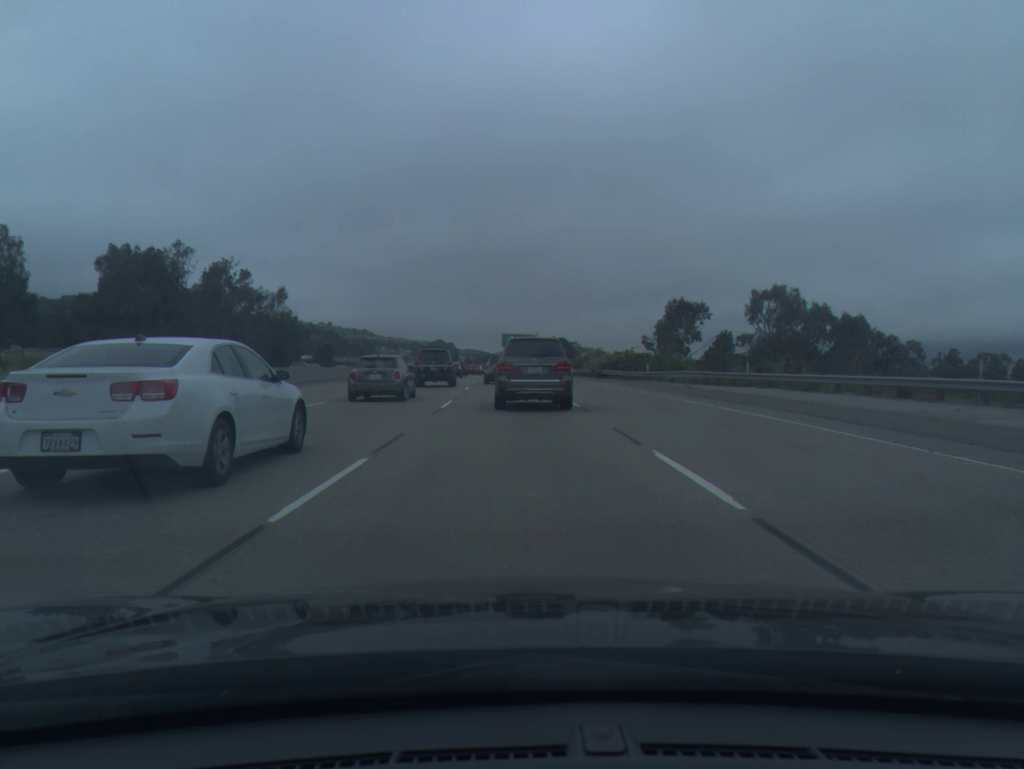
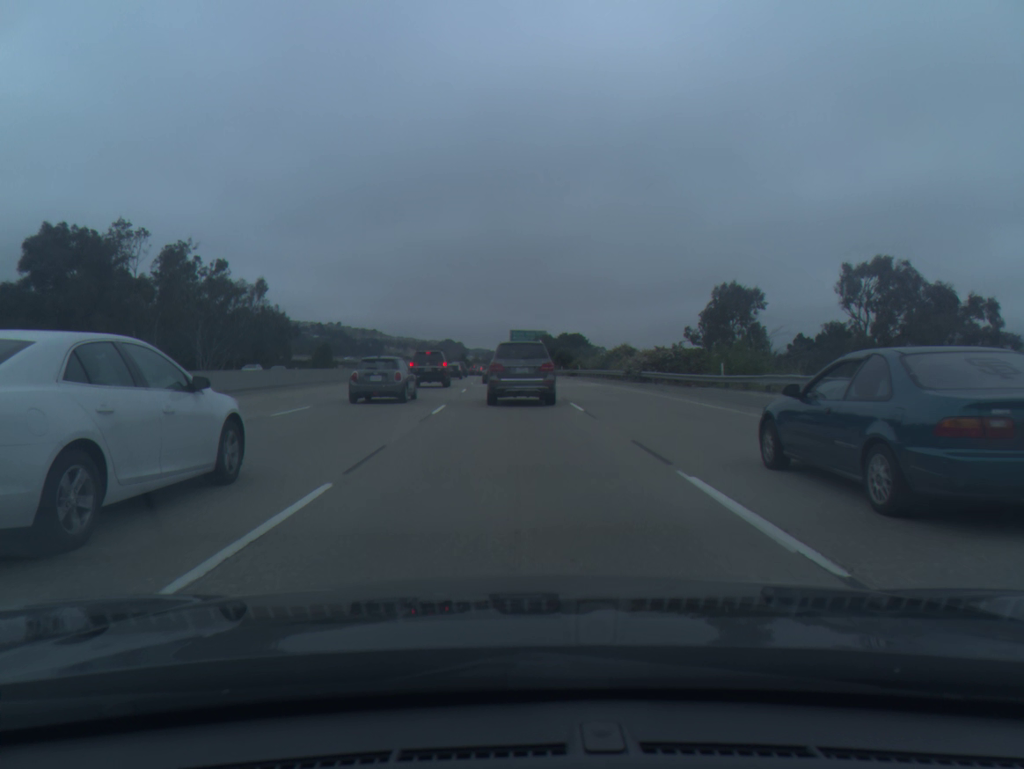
(0.0, +16.6) m; 0°
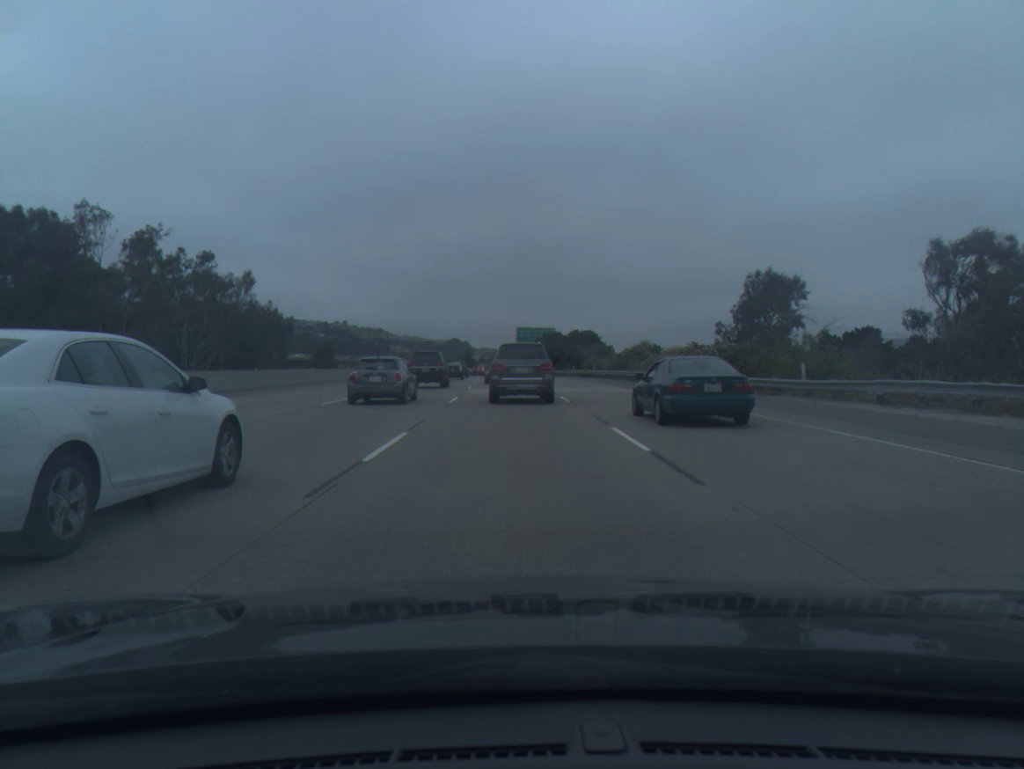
(0.0, +8.9) m; -1°
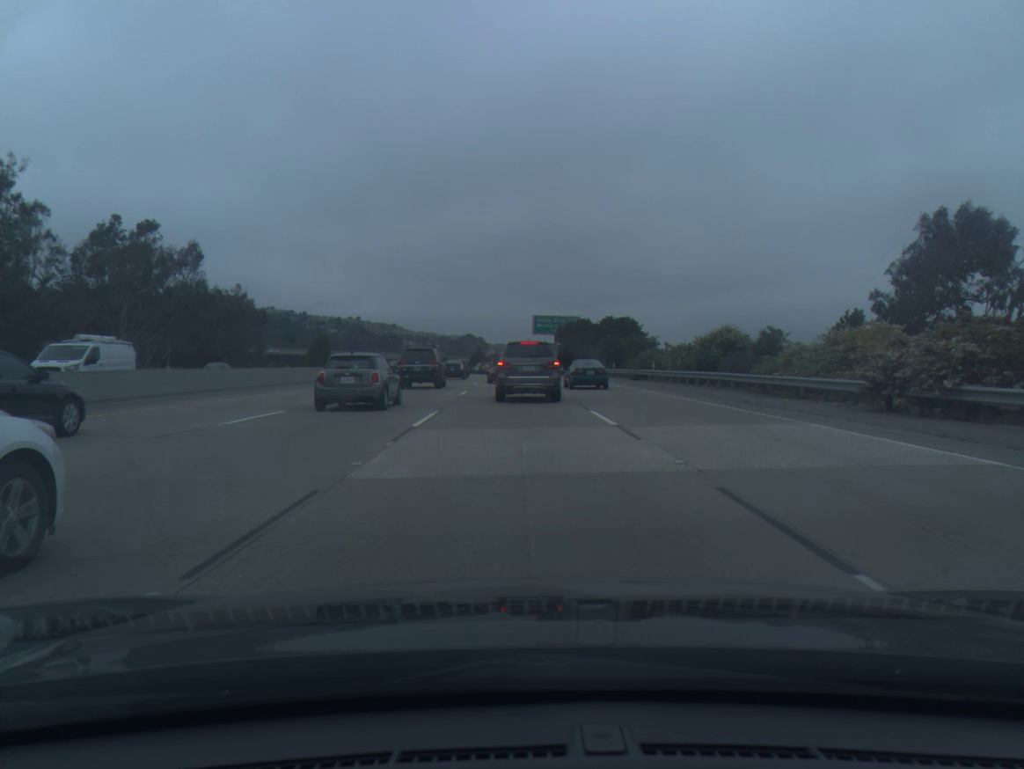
(-0.3, +24.4) m; -1°
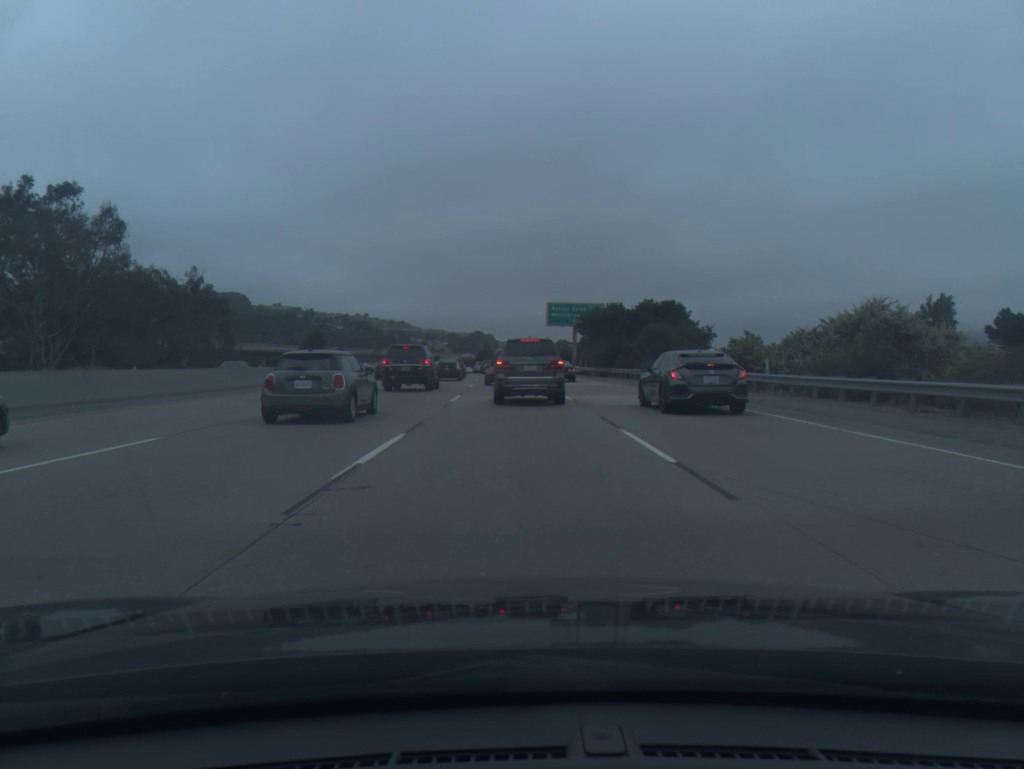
(-0.1, +19.9) m; -1°
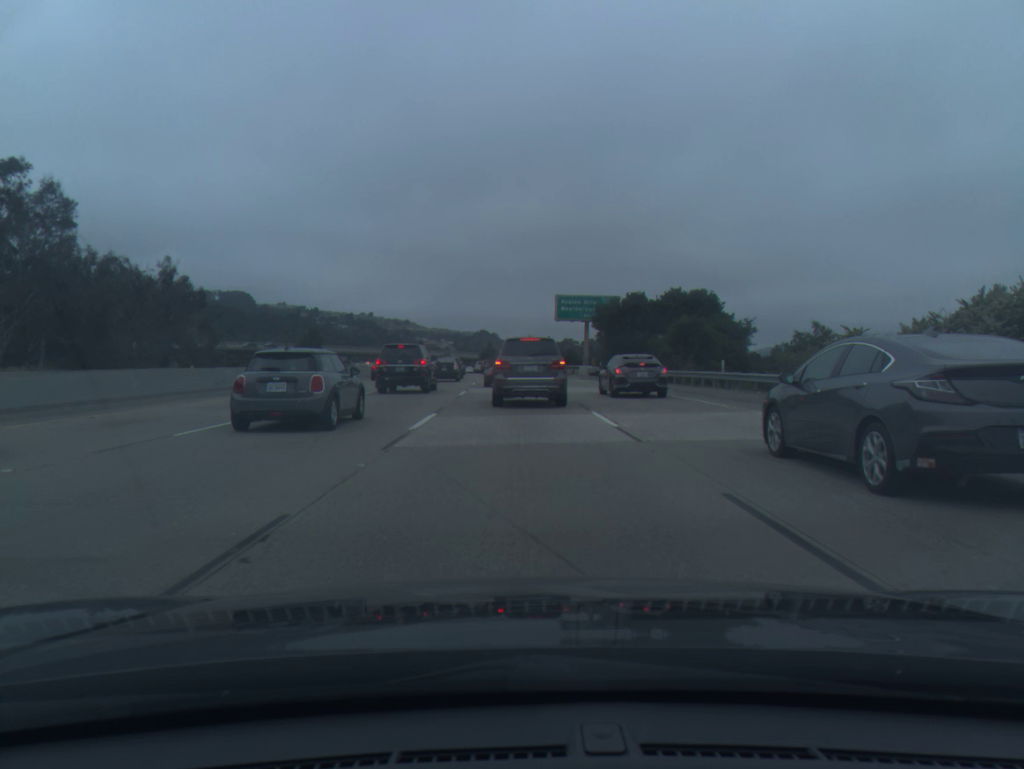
(0.0, +9.7) m; 0°
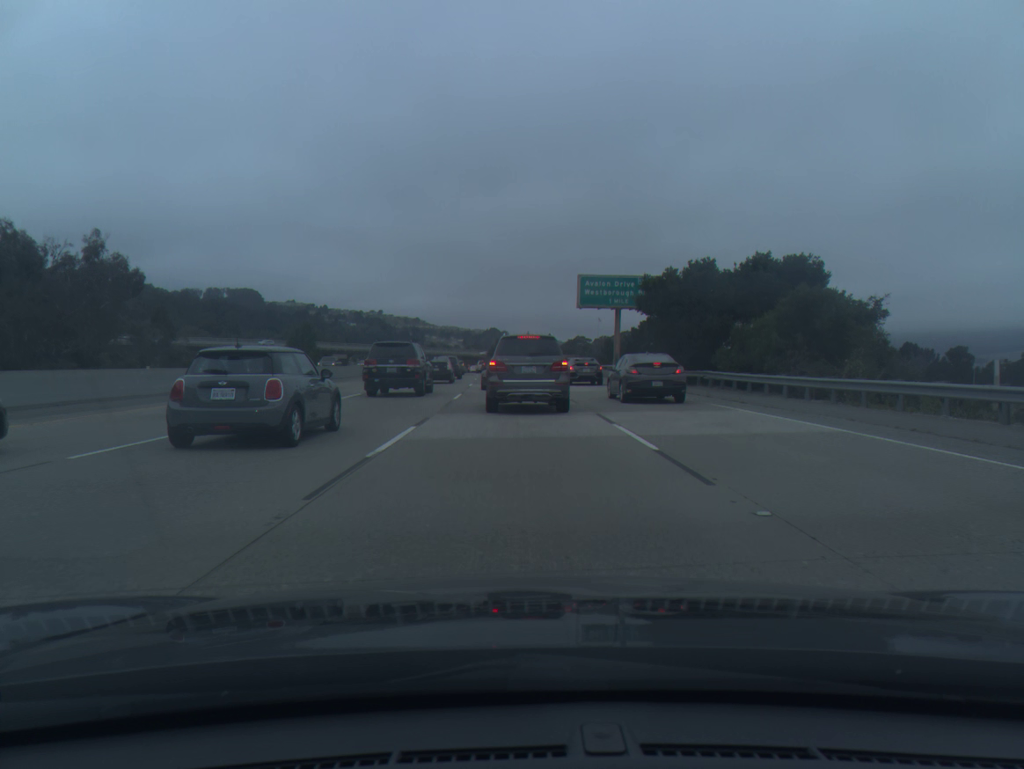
(-0.1, +18.3) m; -1°
